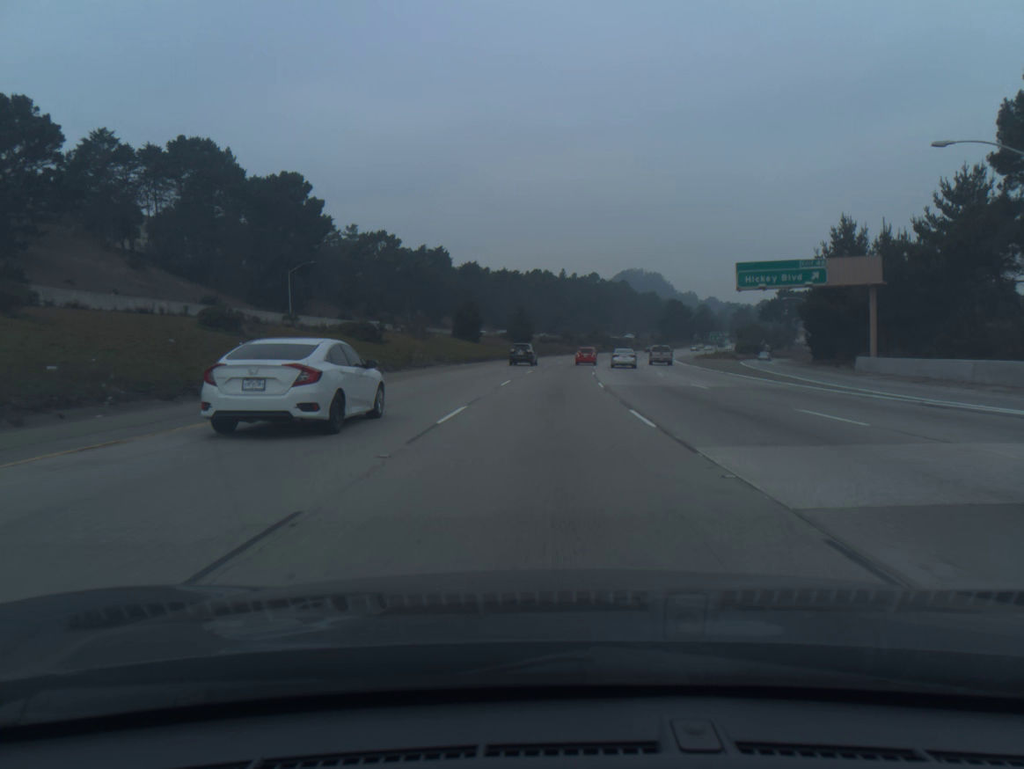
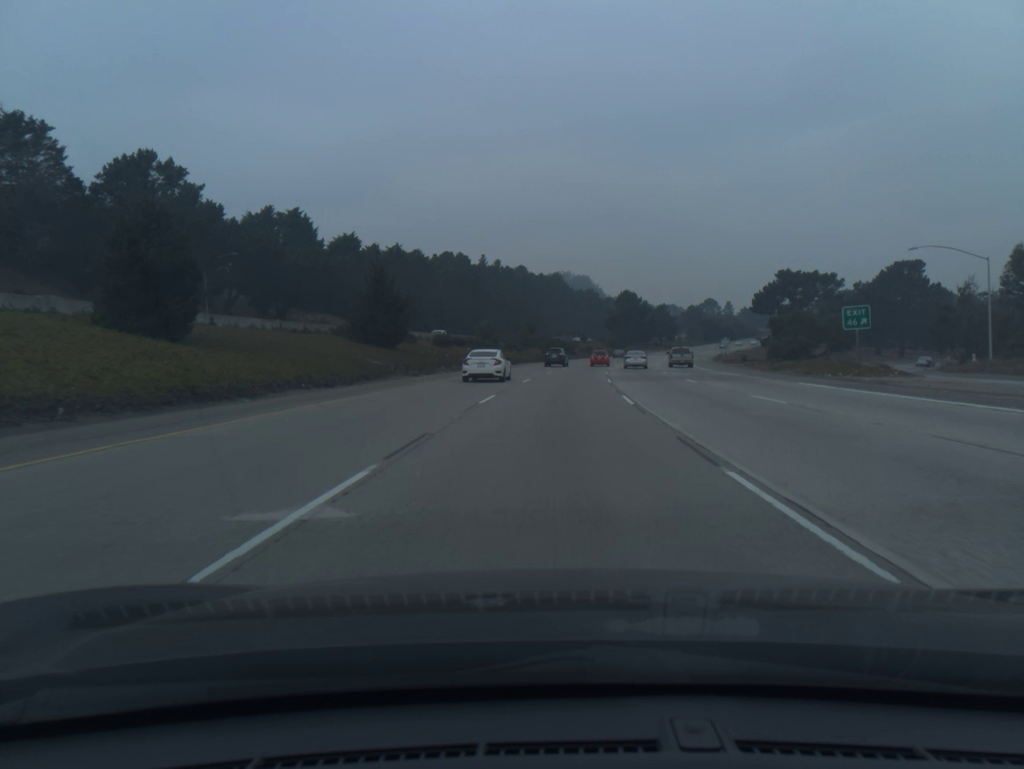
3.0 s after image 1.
(+2.7, +67.1) m; +5°
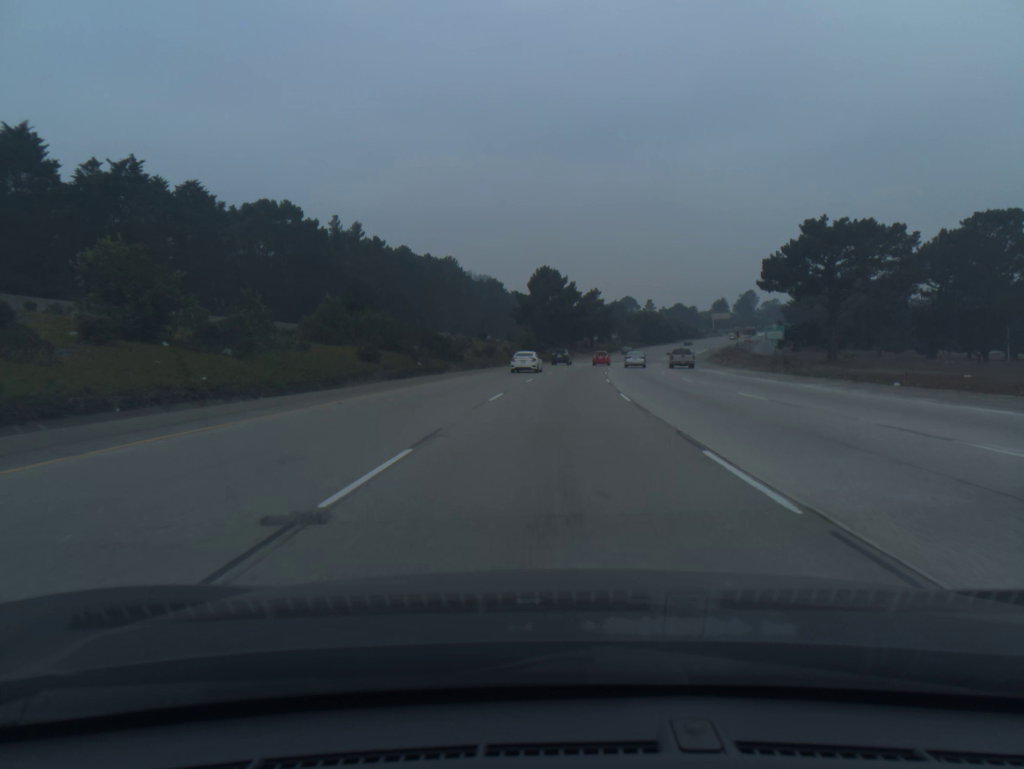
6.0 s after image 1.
(+4.3, +70.9) m; +7°
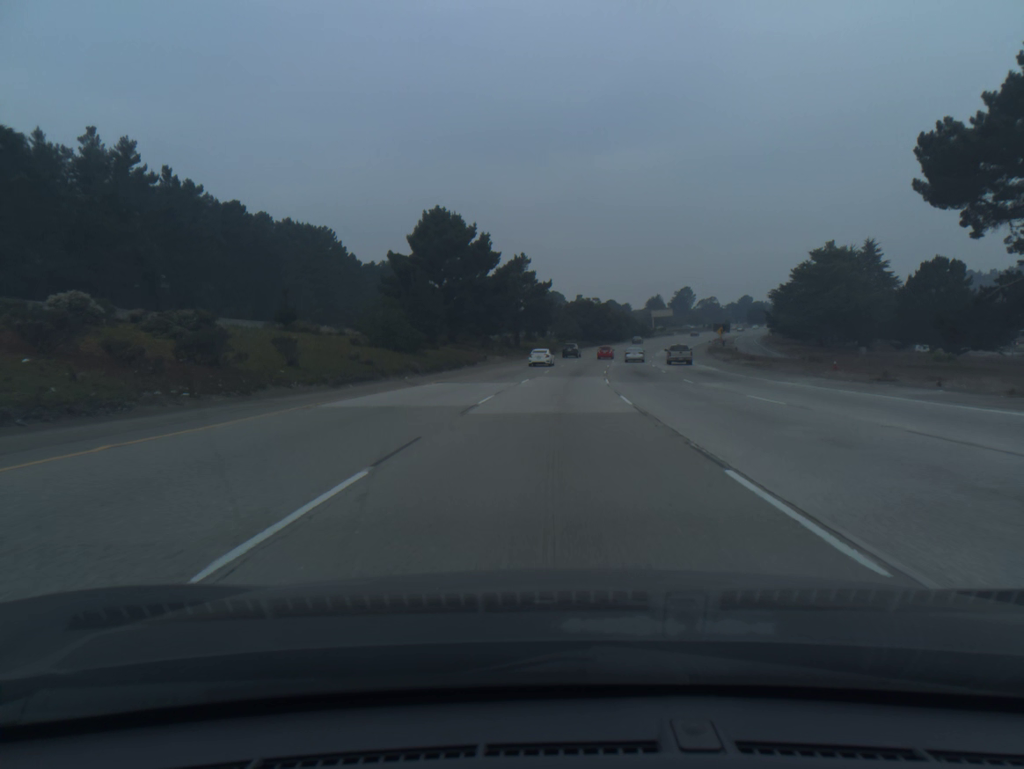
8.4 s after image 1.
(+3.0, +59.9) m; +6°
